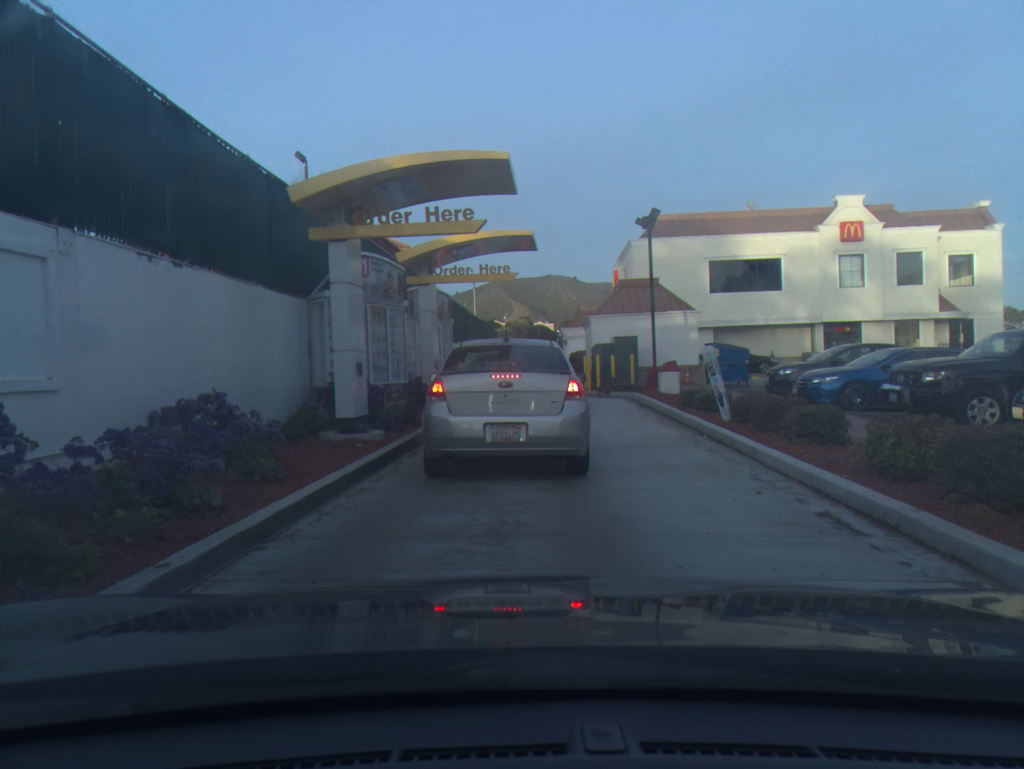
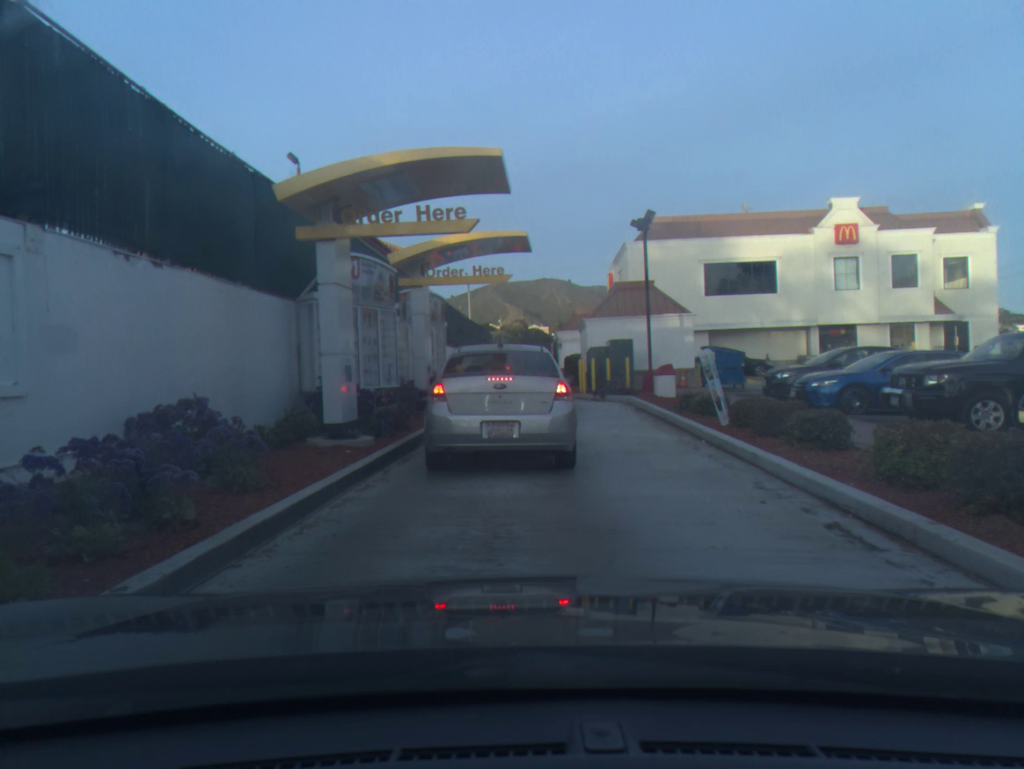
(0.0, +0.3) m; 0°
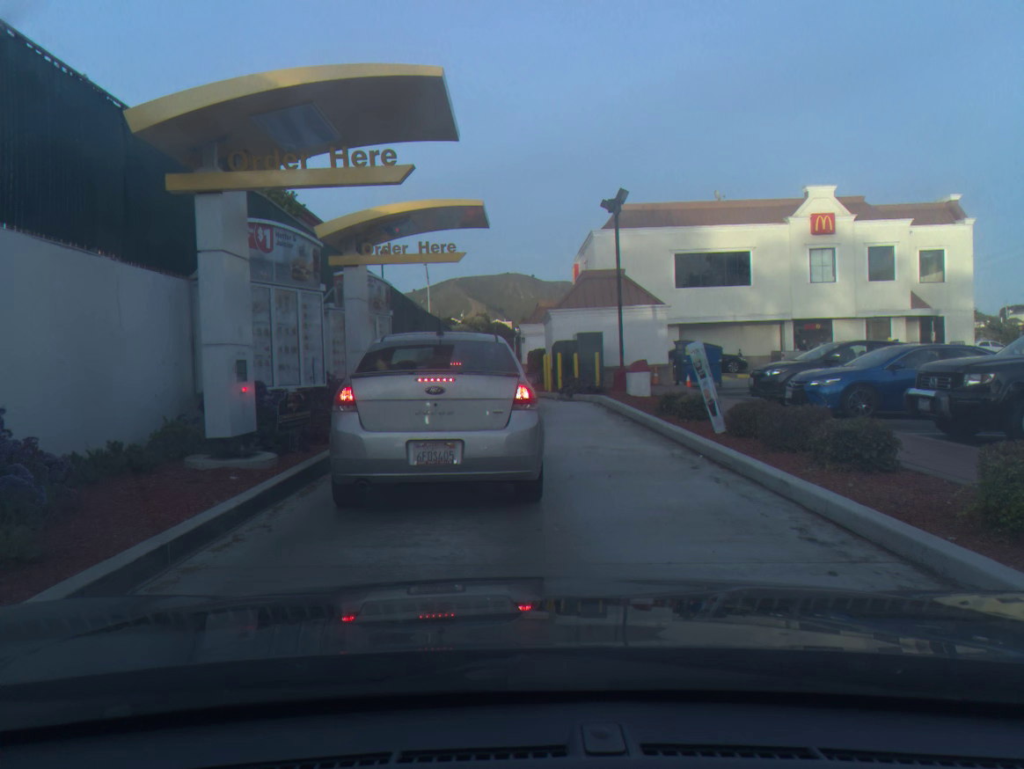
(+0.1, +2.4) m; +3°
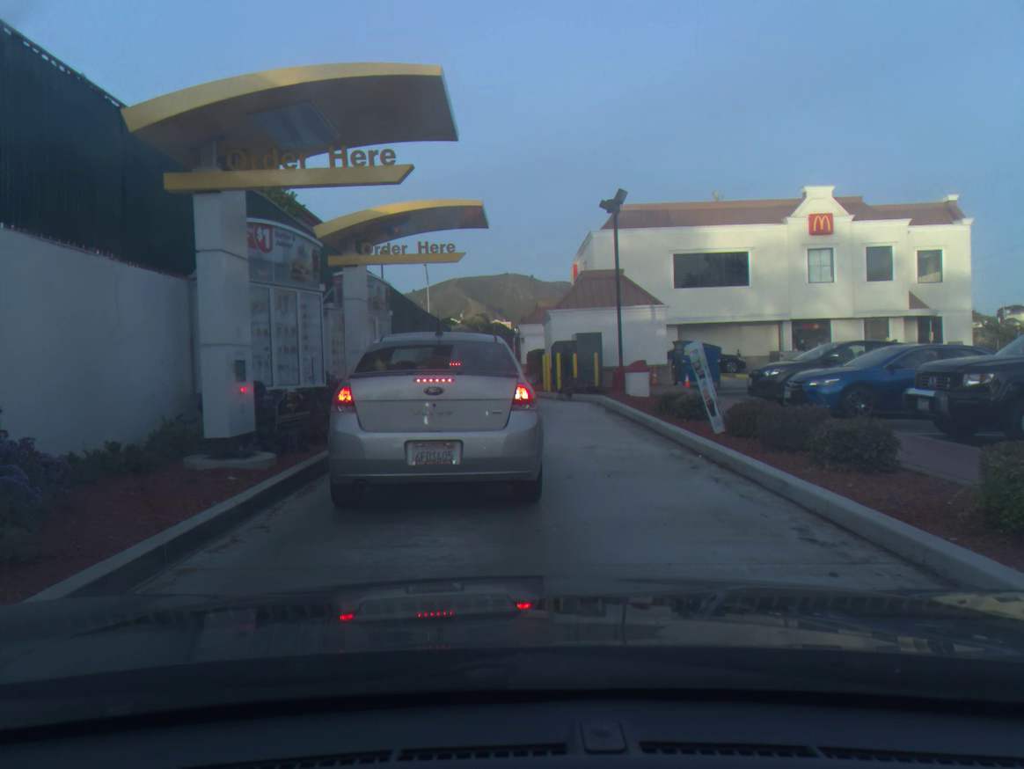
(0.0, 0.0) m; 0°
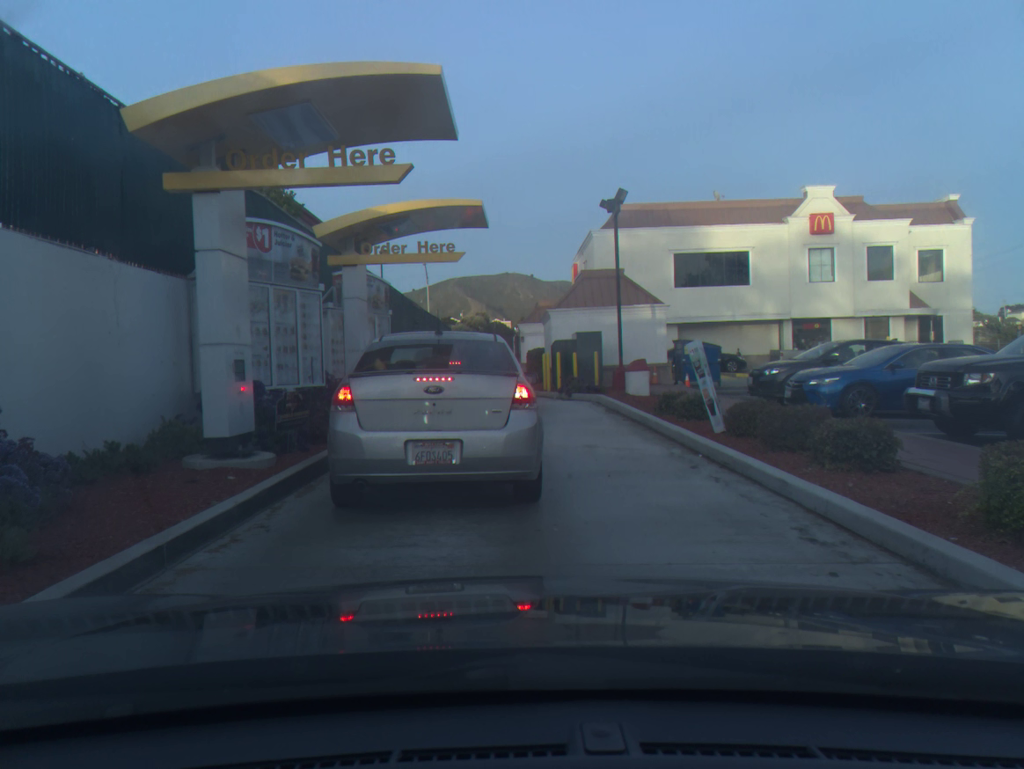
(0.0, 0.0) m; 0°
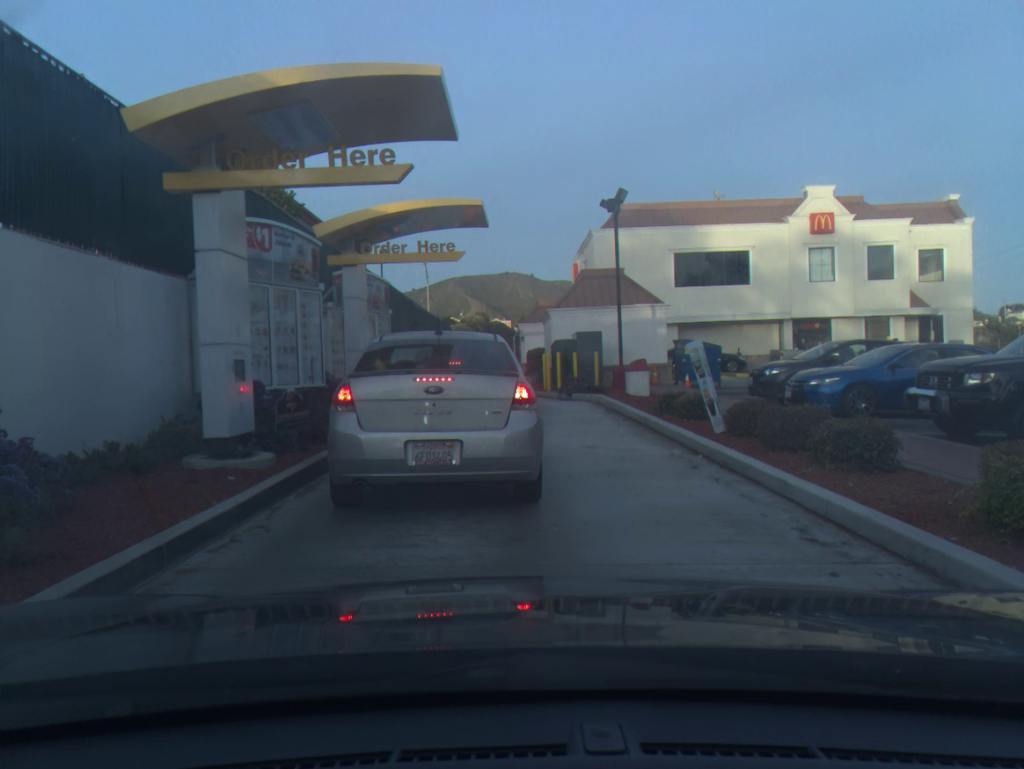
(0.0, 0.0) m; 0°
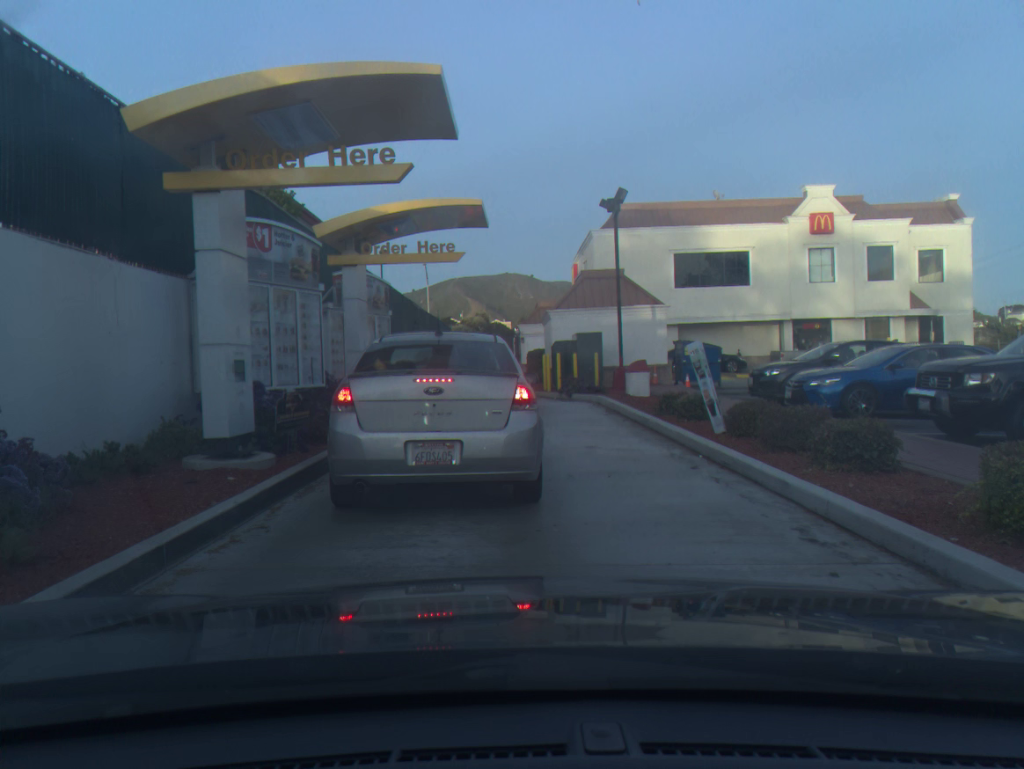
(0.0, 0.0) m; 0°
